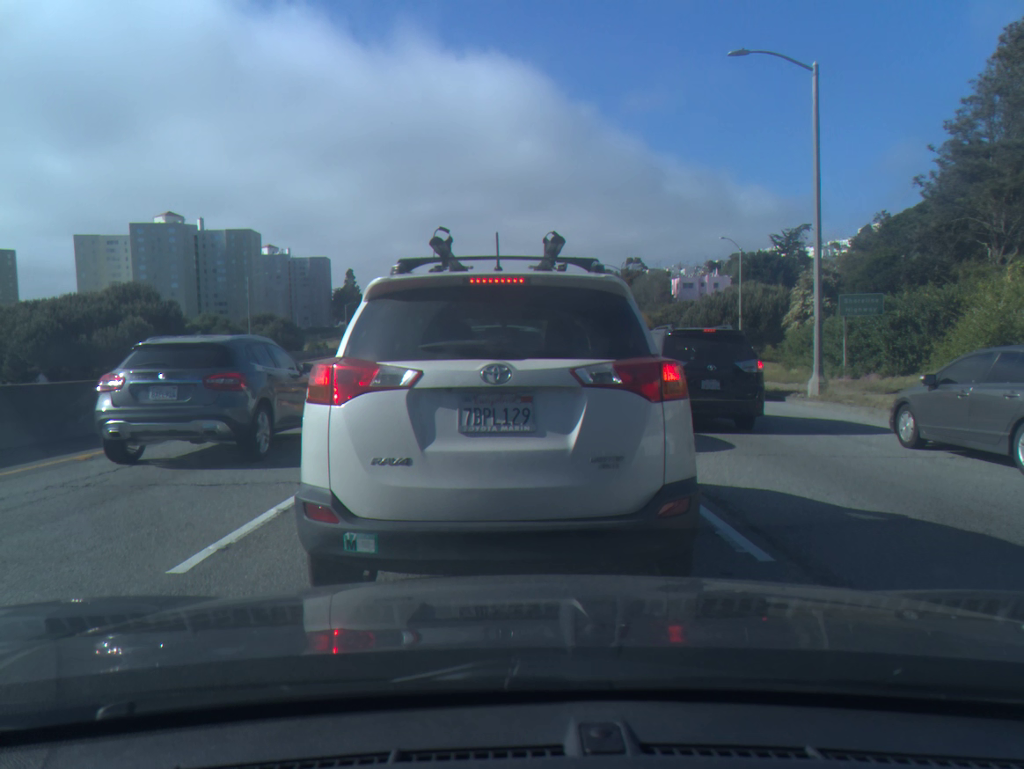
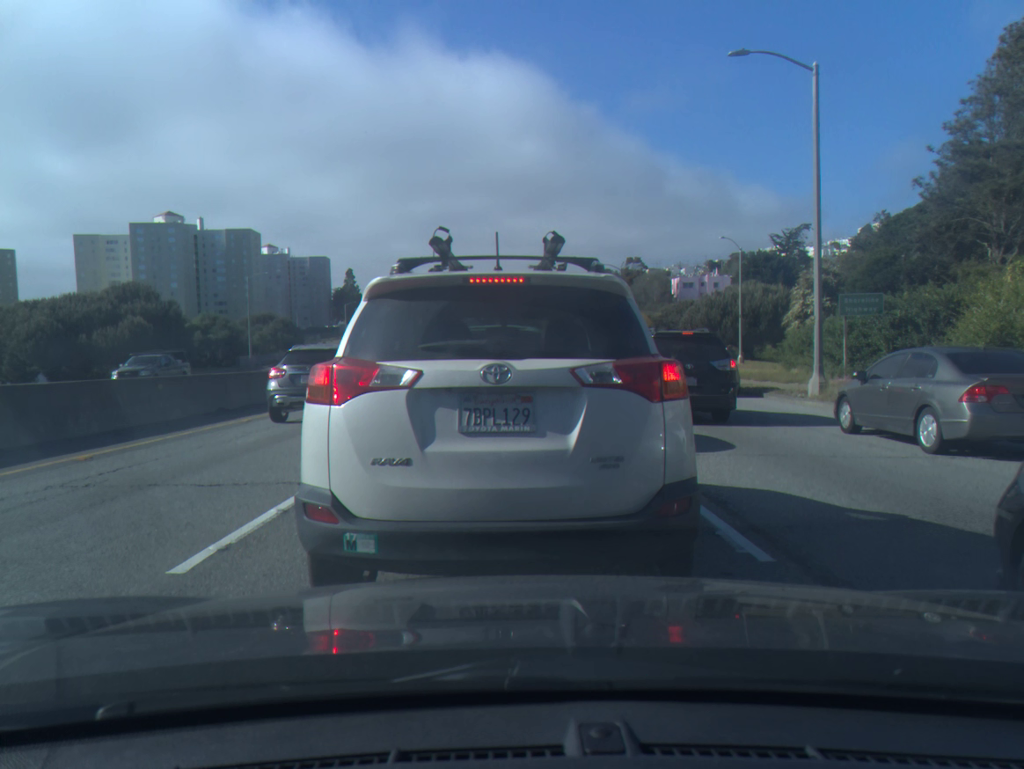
(0.0, 0.0) m; 0°
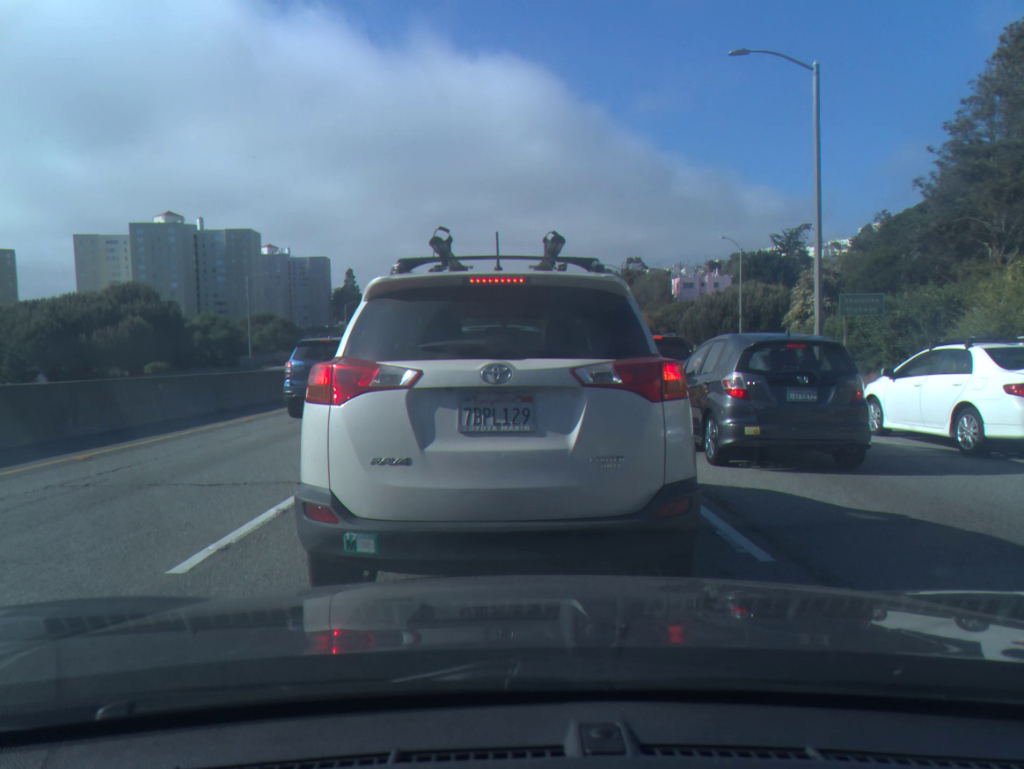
(0.0, 0.0) m; 0°
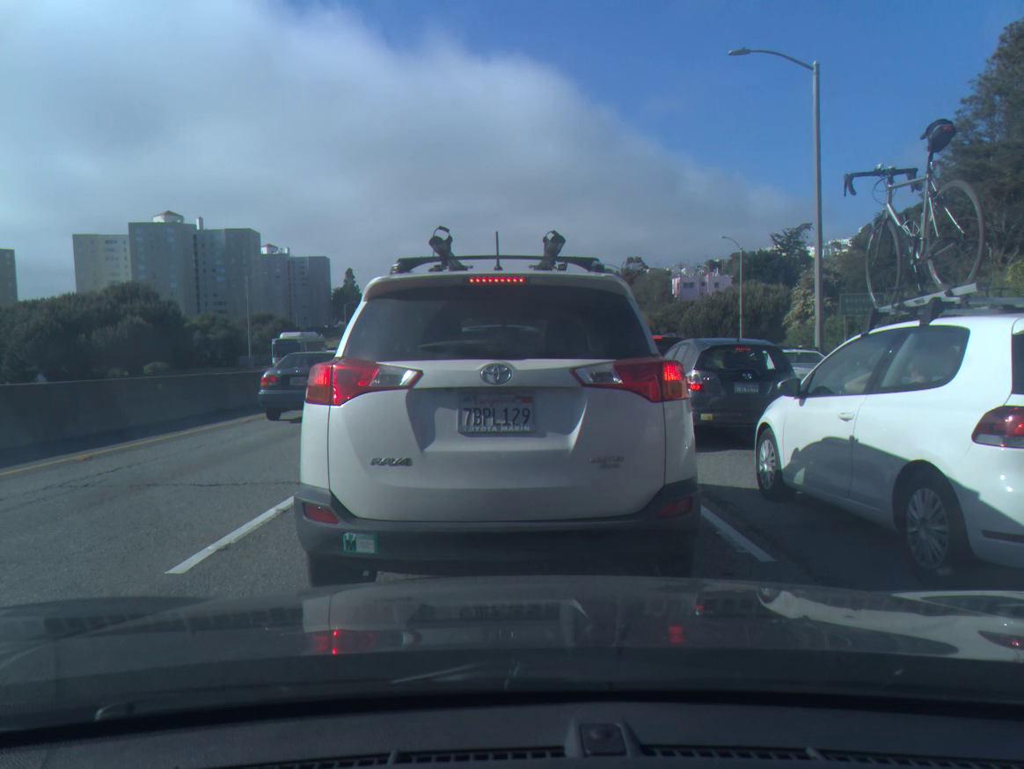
(0.0, 0.0) m; 0°
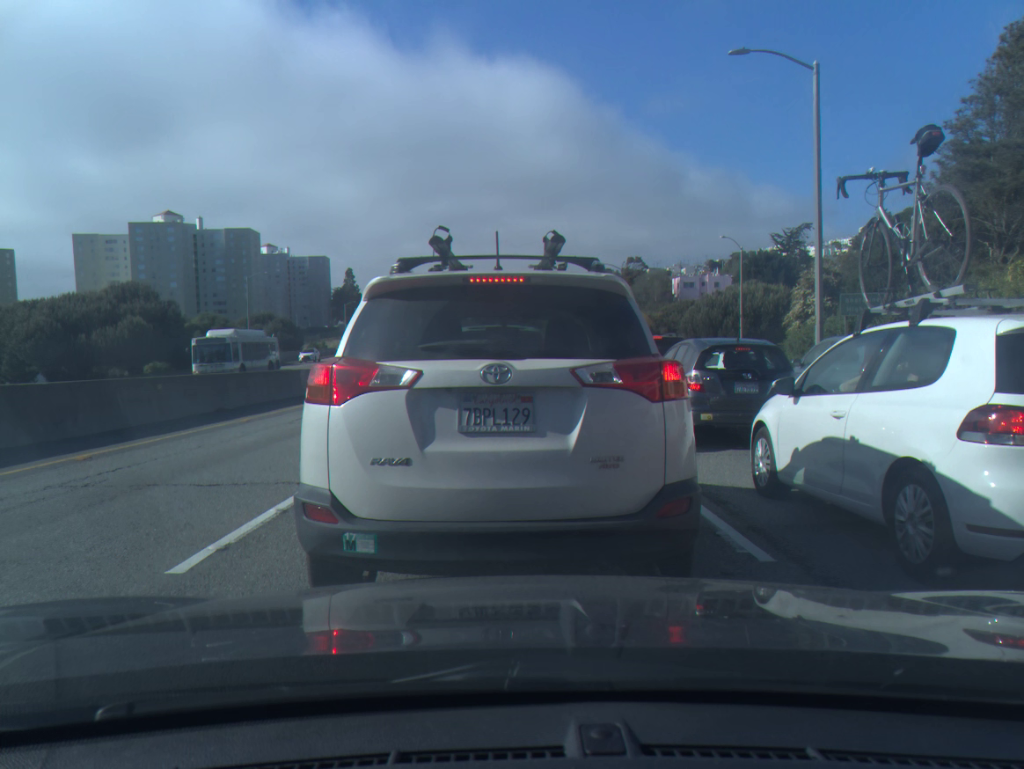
(0.0, 0.0) m; 0°
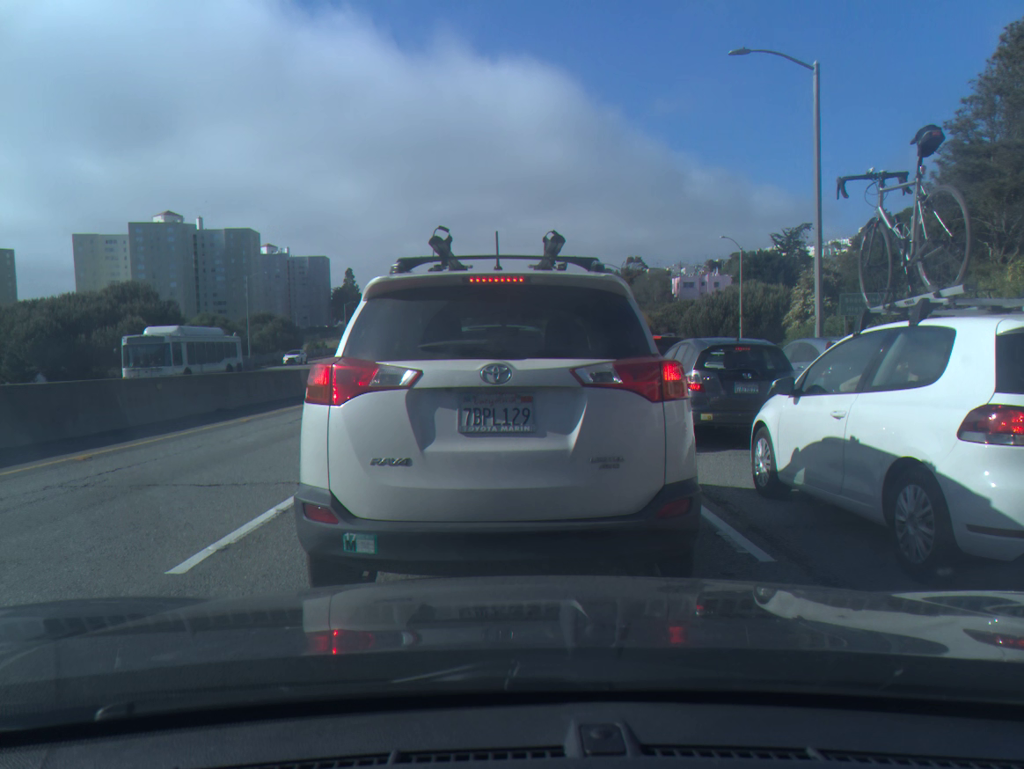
(0.0, 0.0) m; 0°
